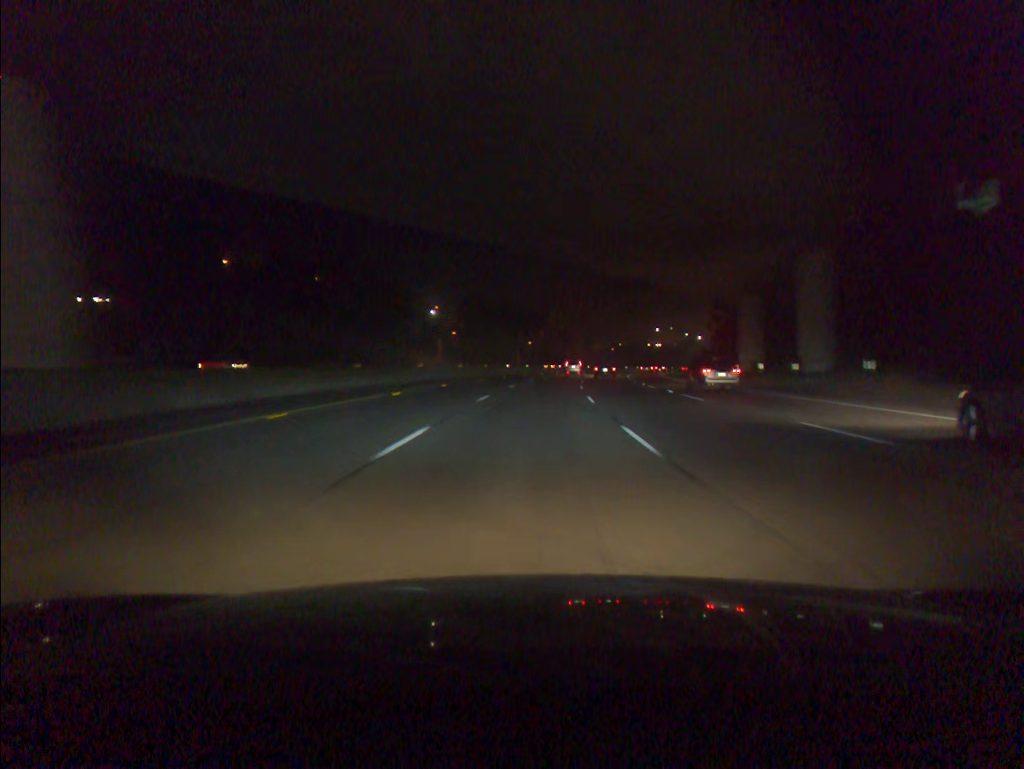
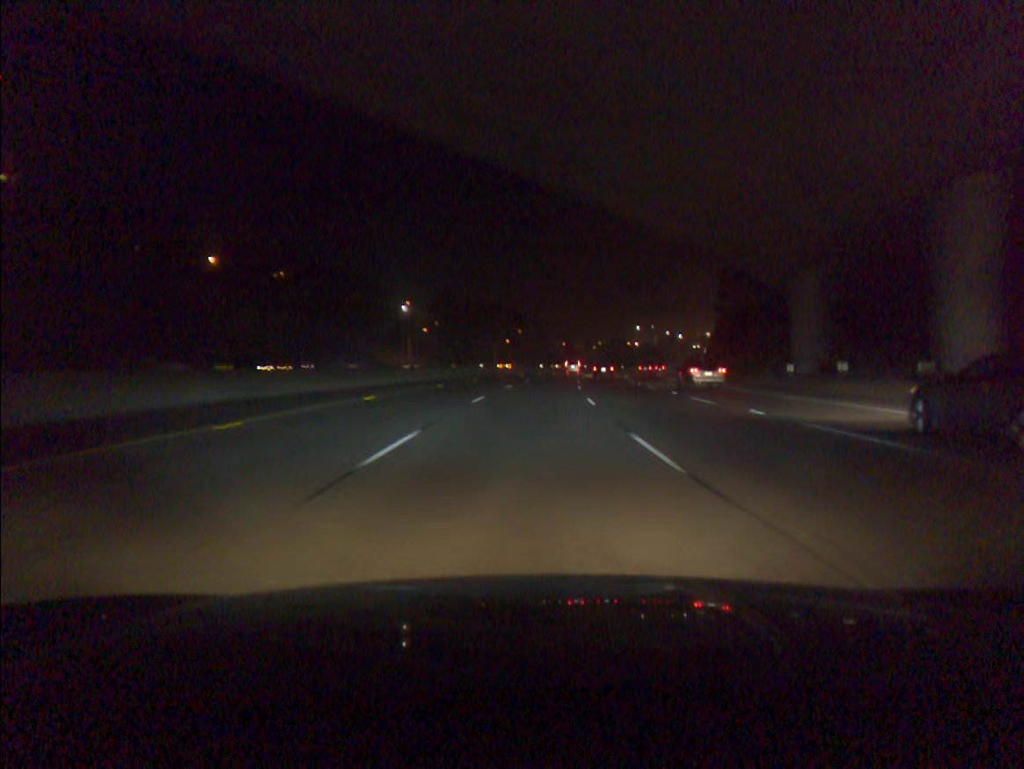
(+0.2, +15.1) m; +2°
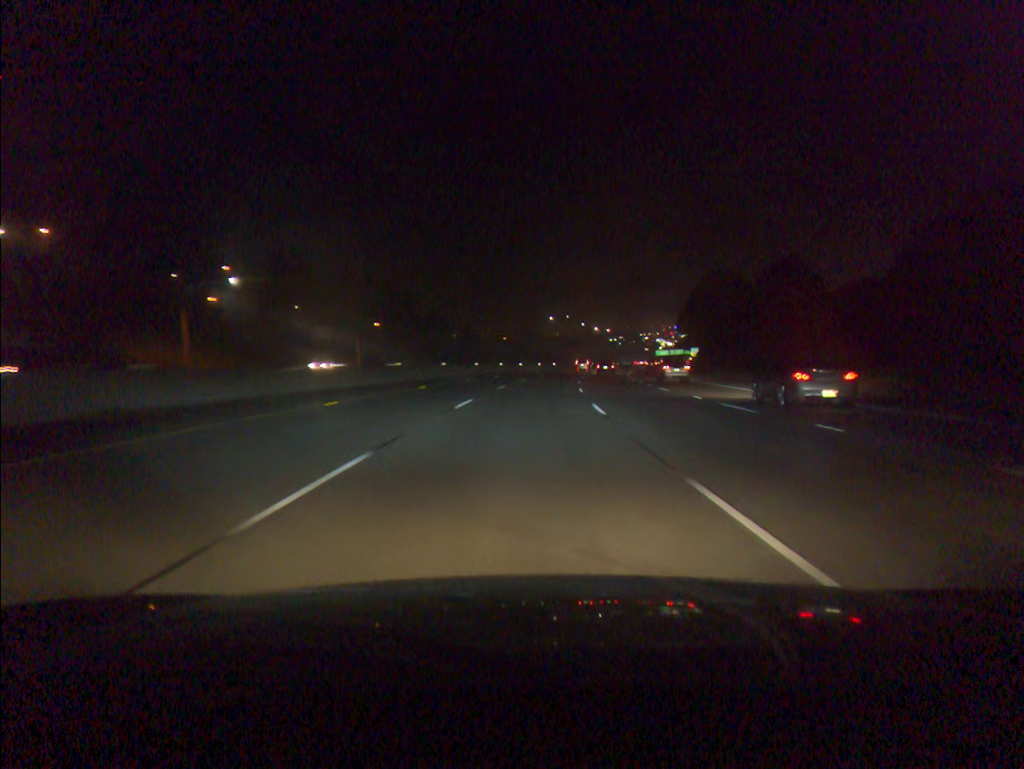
(+4.8, +75.8) m; +7°
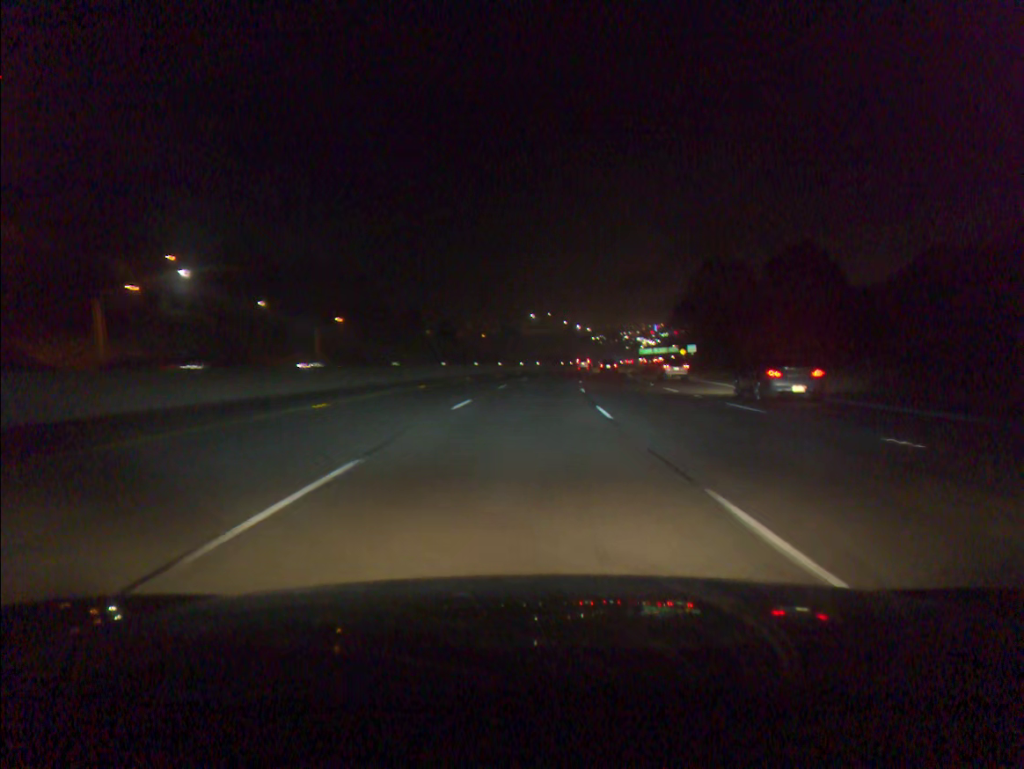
(+0.2, +15.3) m; +1°
